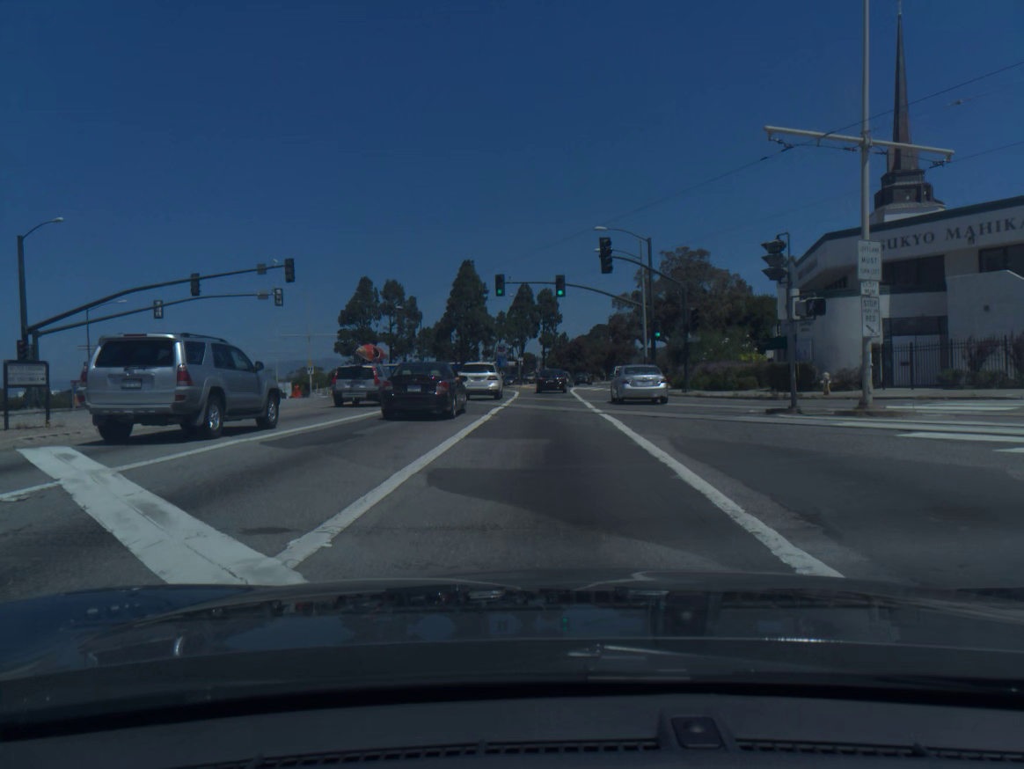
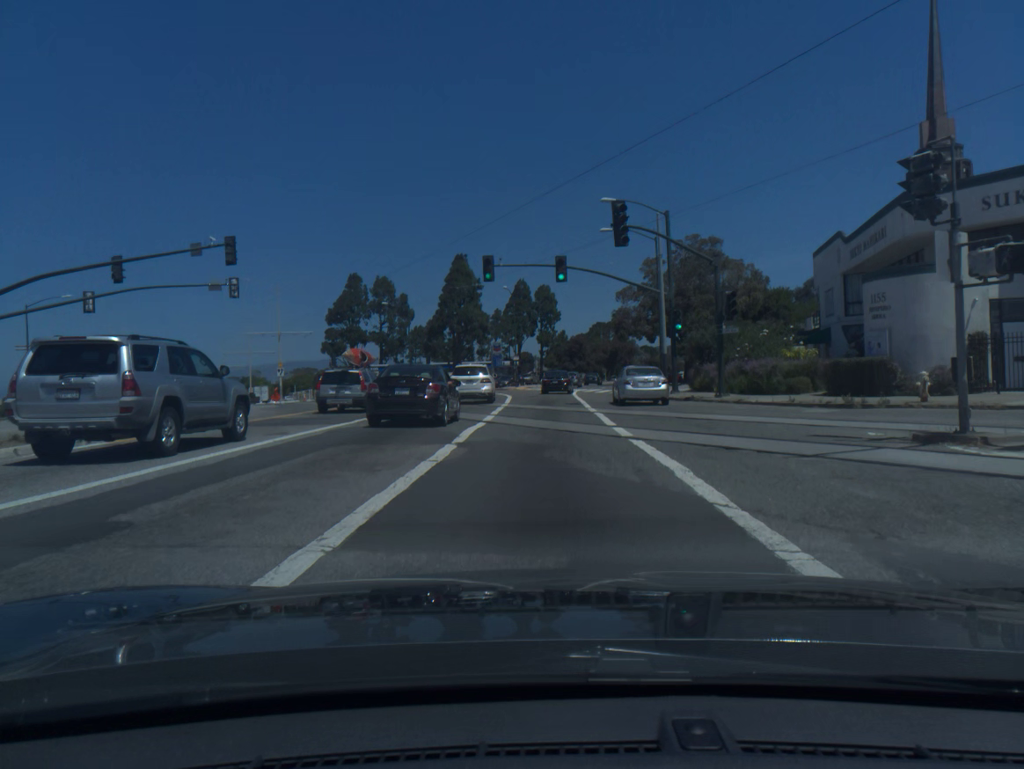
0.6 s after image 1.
(0.0, +8.1) m; +1°
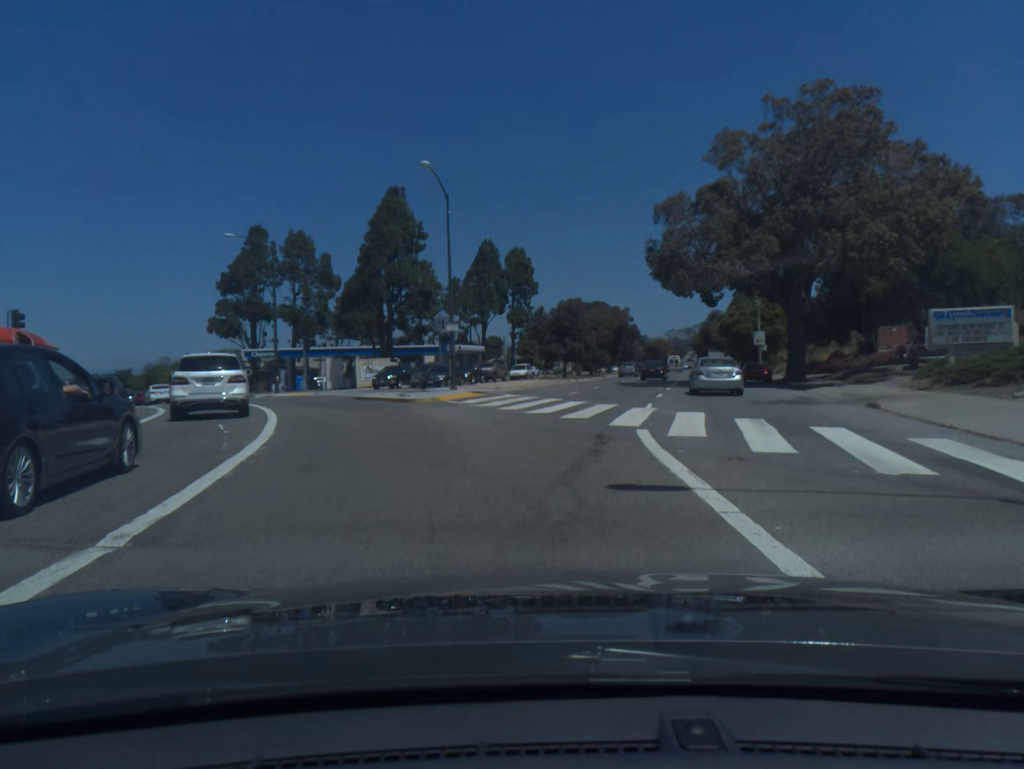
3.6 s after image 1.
(+0.1, +43.5) m; +2°
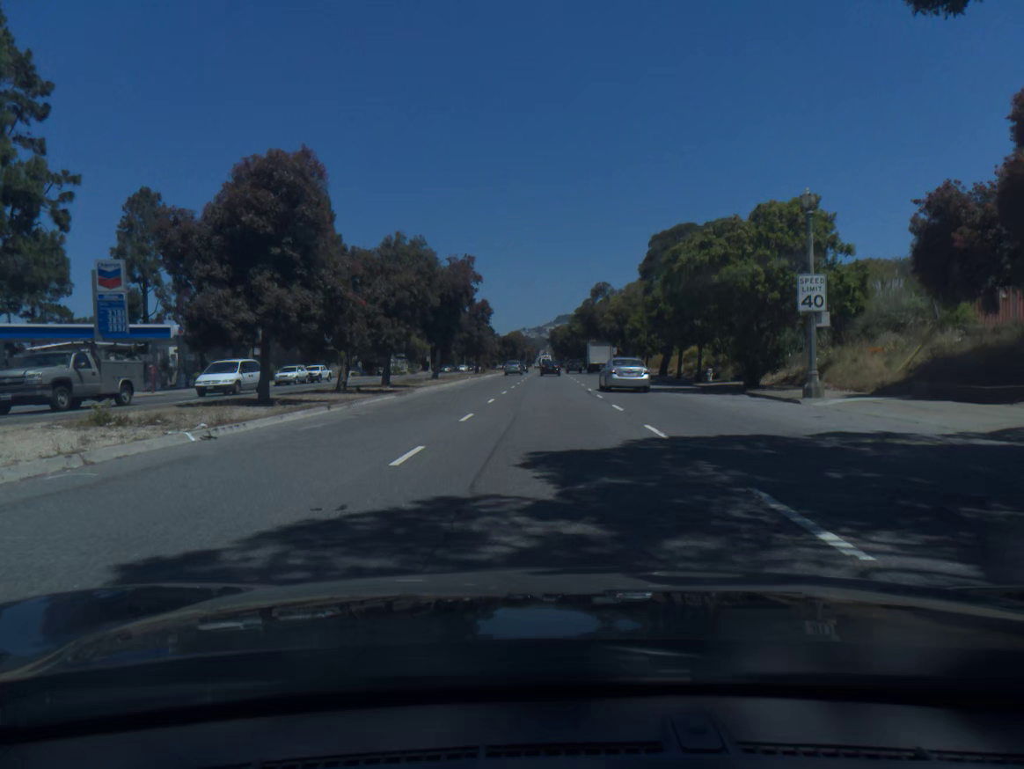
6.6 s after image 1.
(+5.3, +44.9) m; +11°
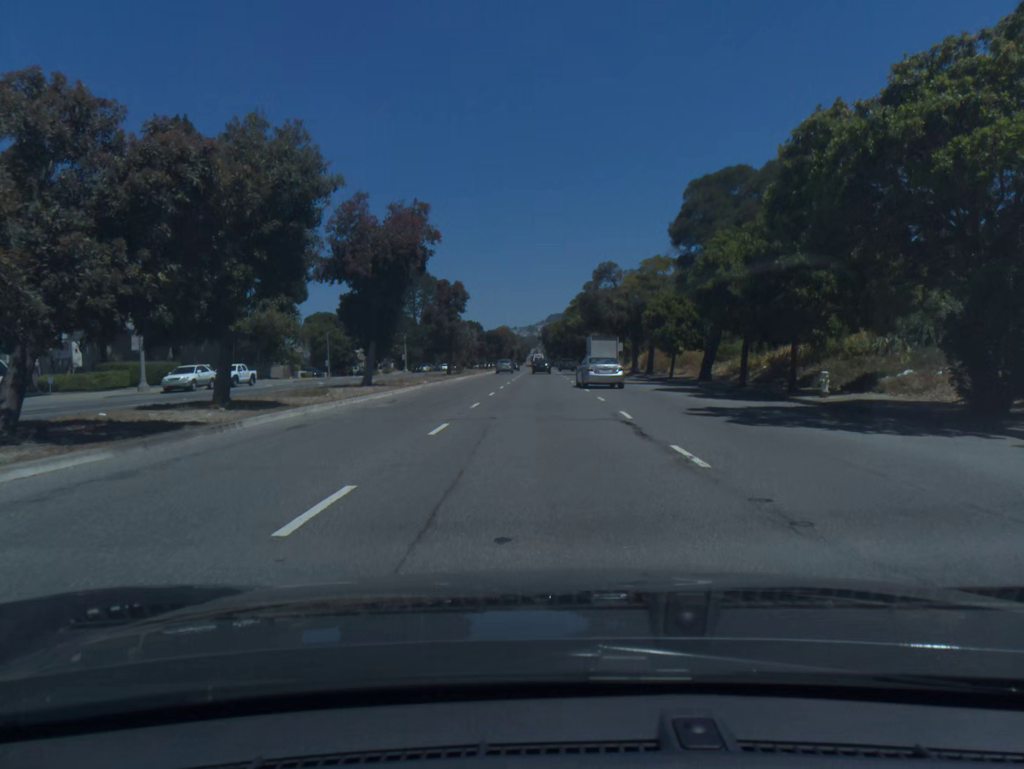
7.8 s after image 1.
(+0.1, +18.2) m; 0°
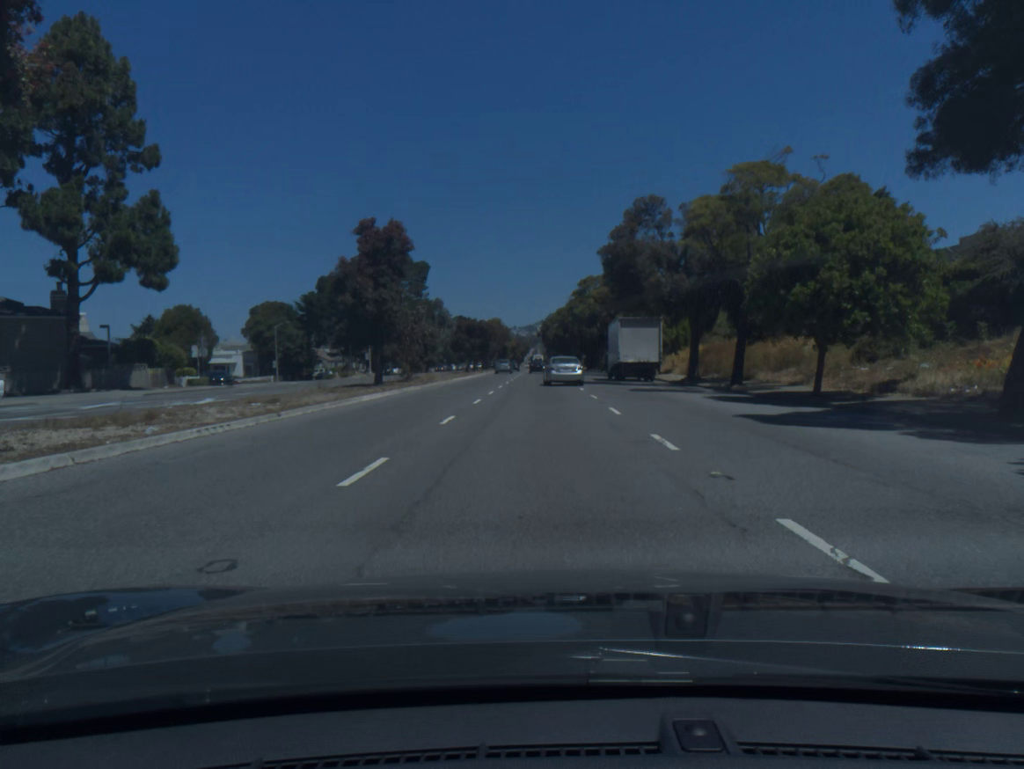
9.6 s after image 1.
(+0.1, +27.4) m; 0°
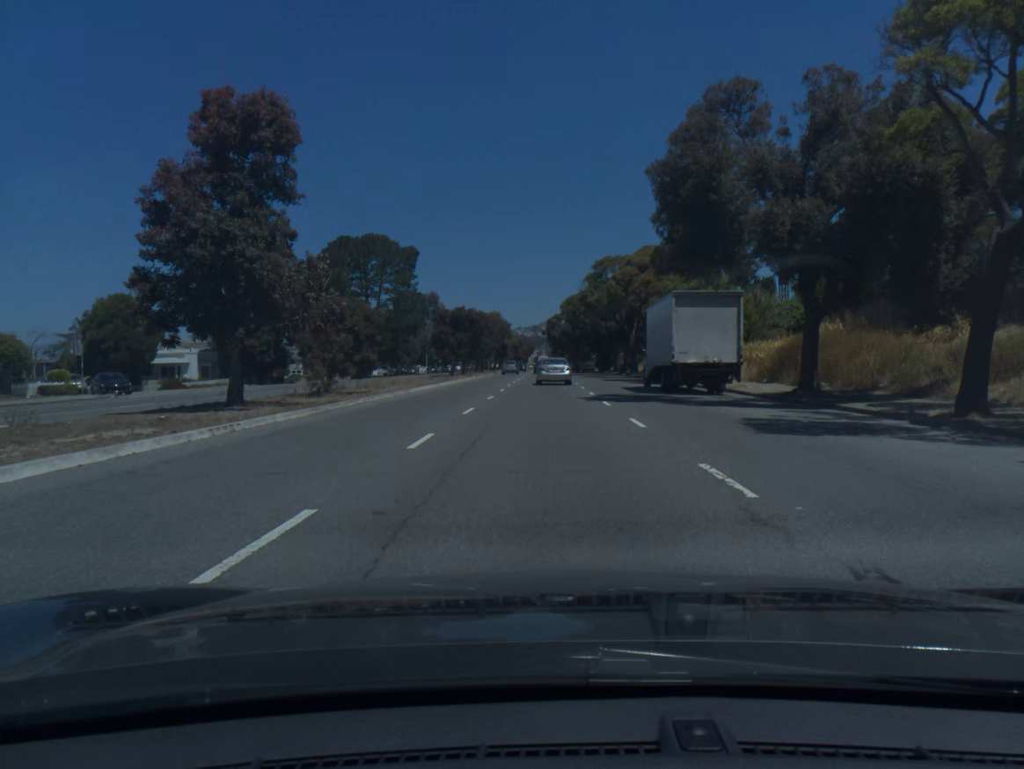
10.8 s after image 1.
(0.0, +18.2) m; 0°
